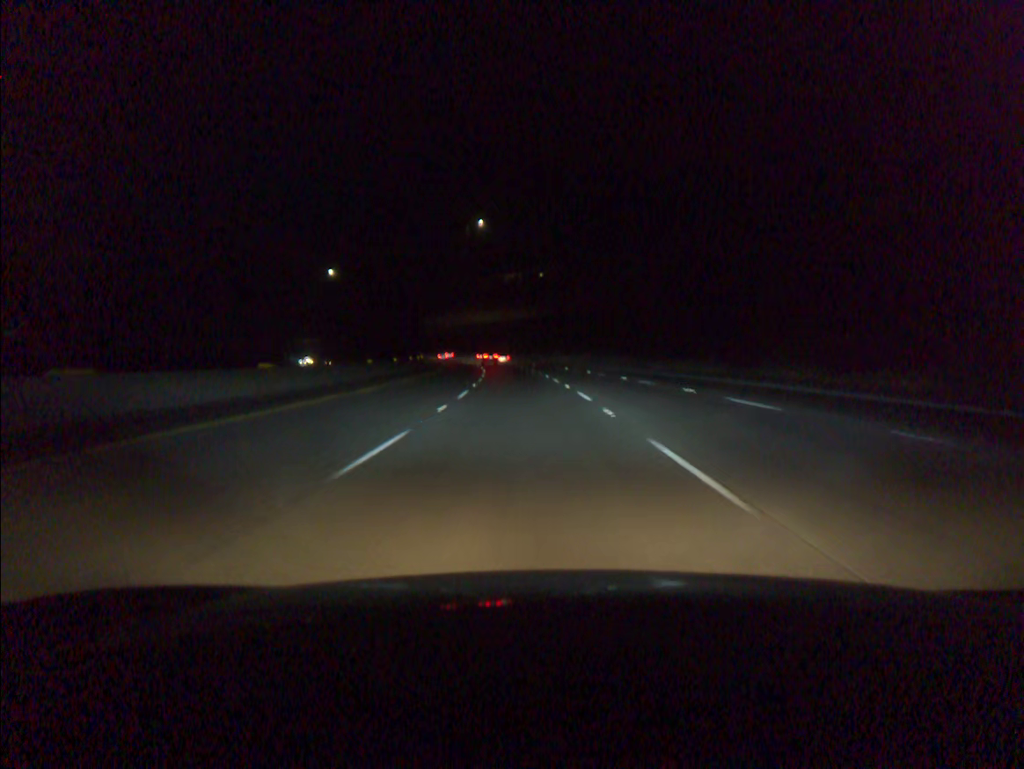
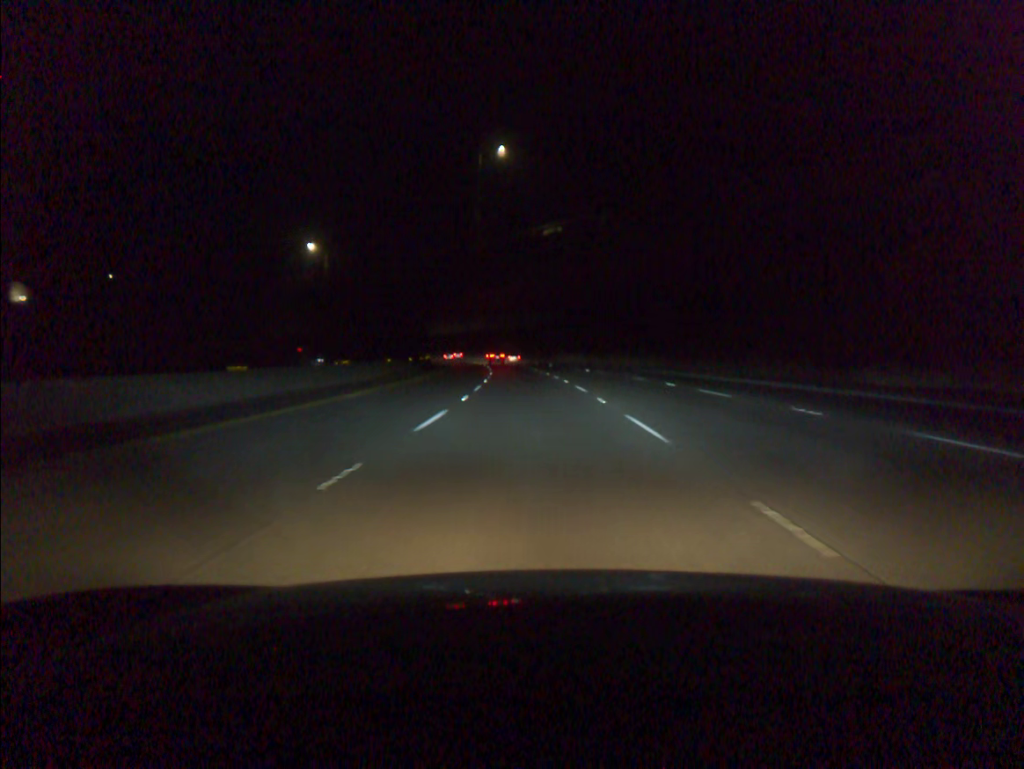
(-1.1, +38.8) m; -3°
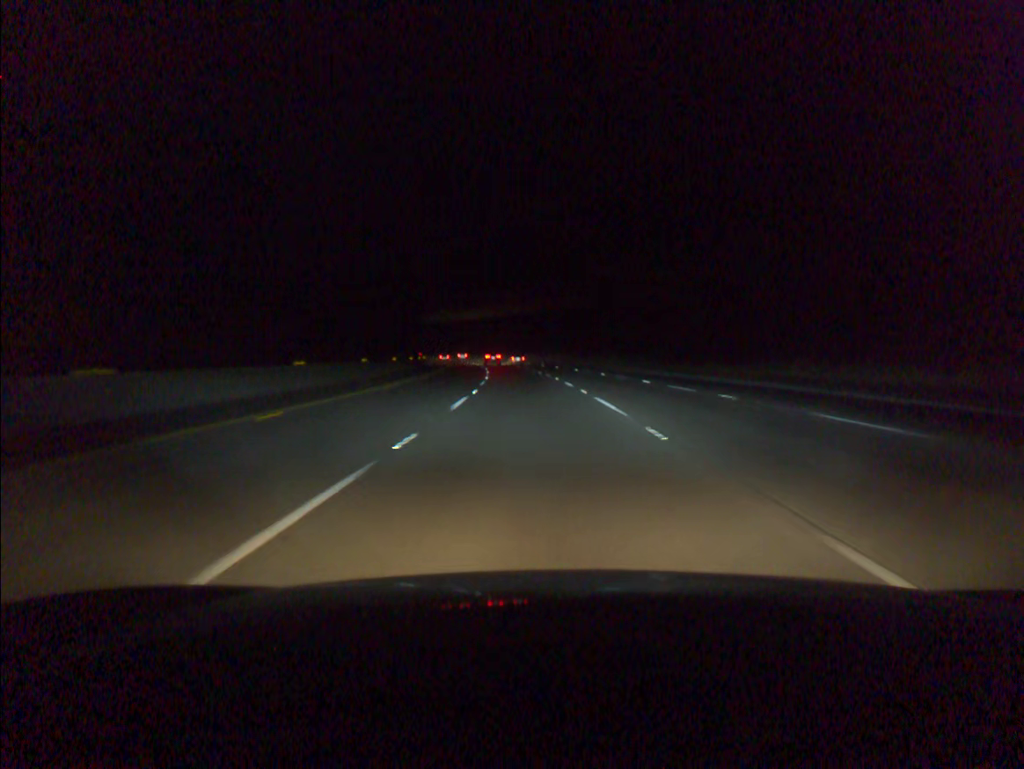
(-5.4, +96.9) m; -6°
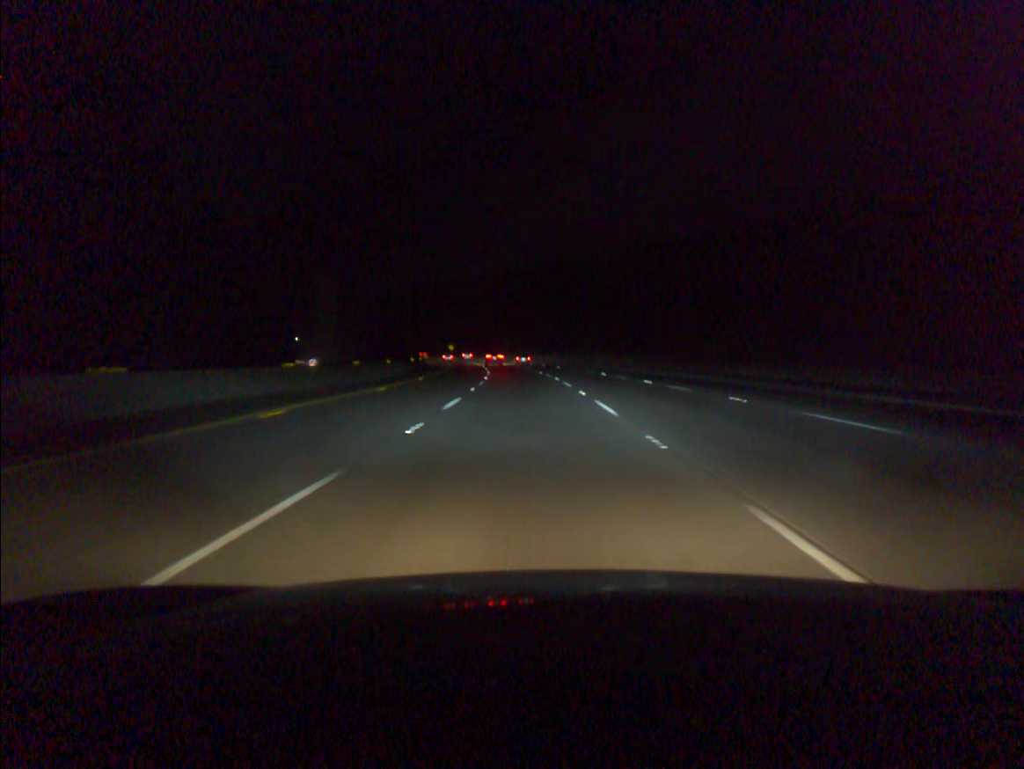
(-2.0, +58.2) m; -4°
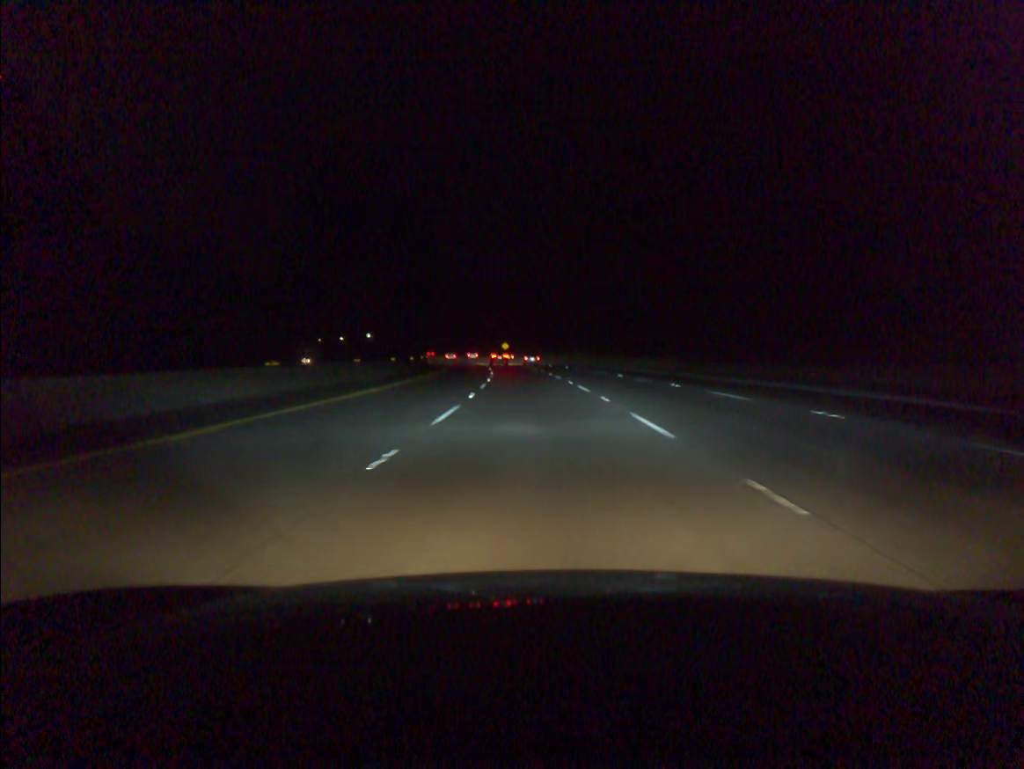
(-3.8, +77.5) m; -5°
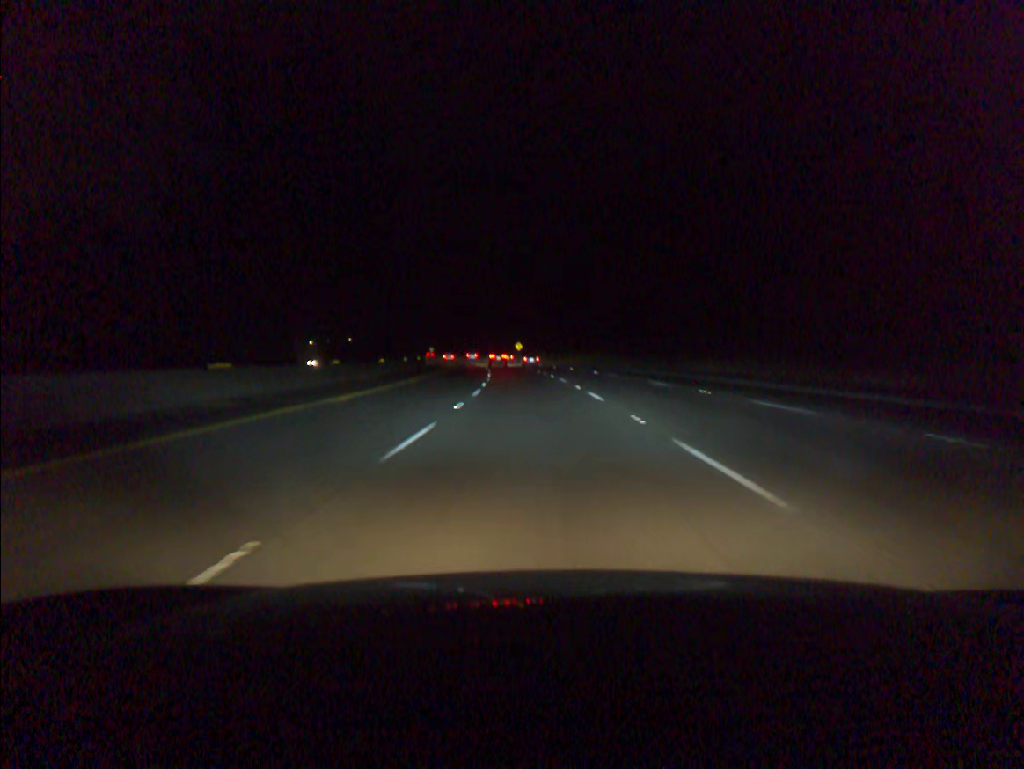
(-0.2, +19.4) m; -1°
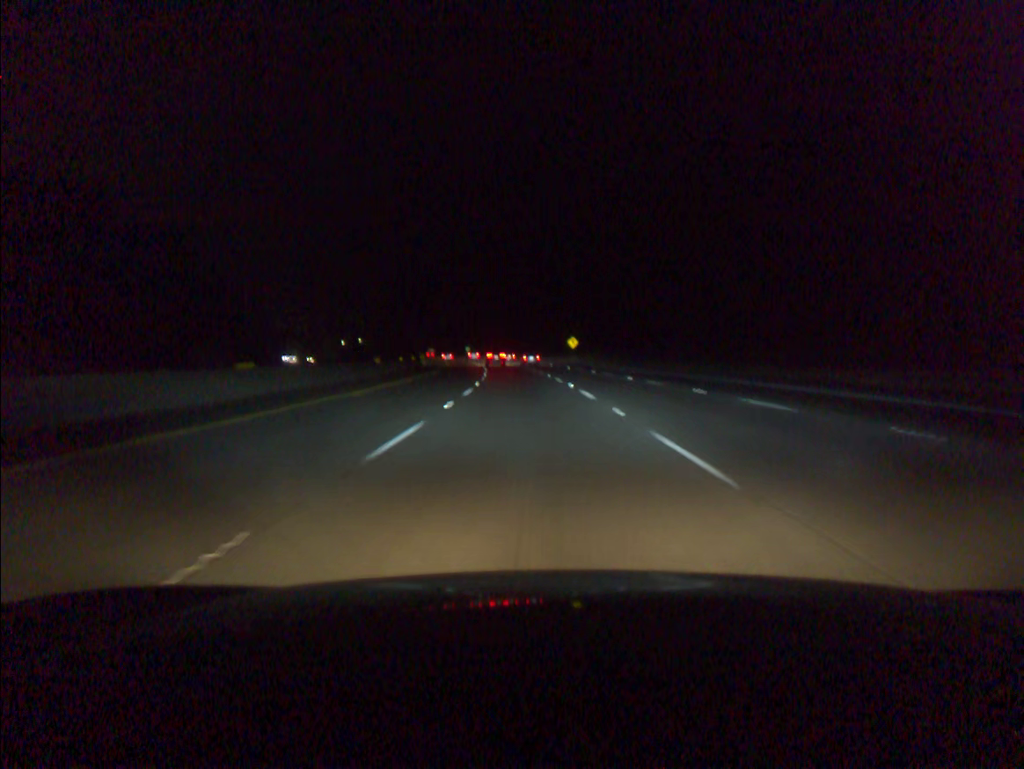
(-1.9, +58.2) m; -4°
